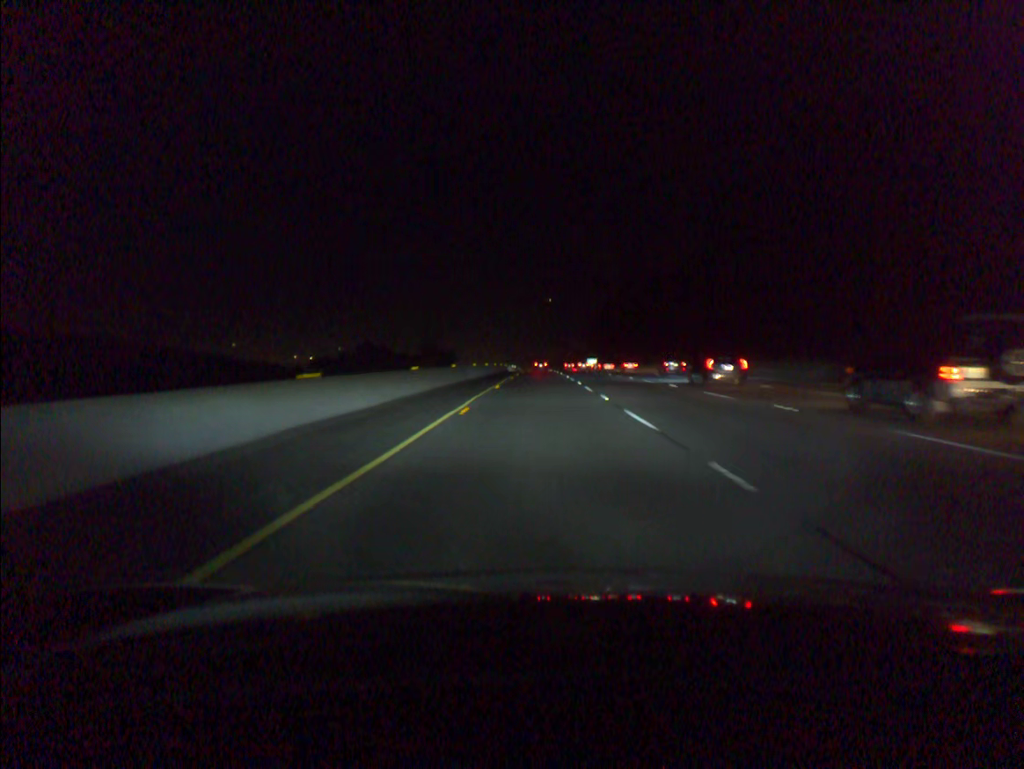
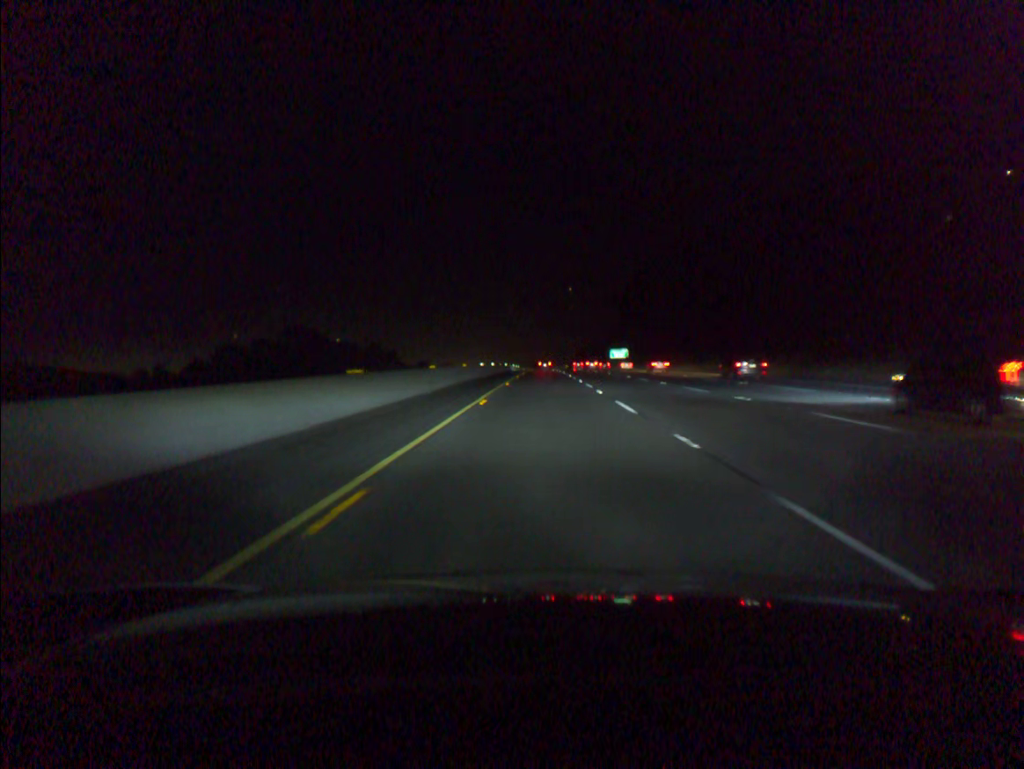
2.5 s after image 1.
(-0.3, +83.7) m; 0°
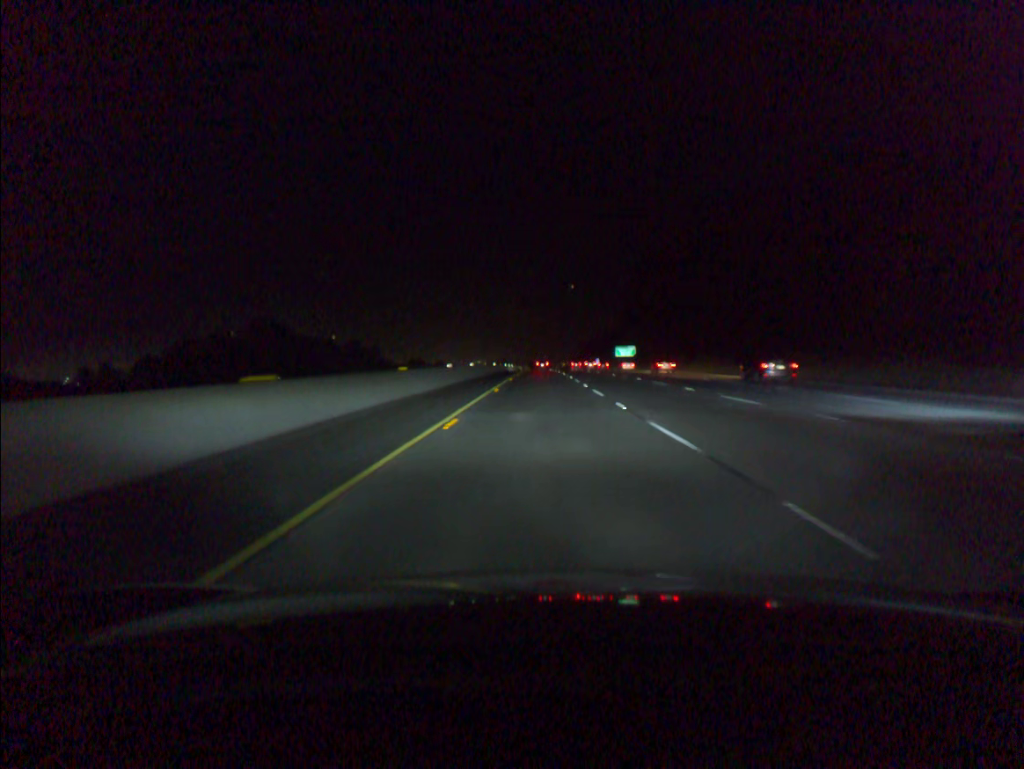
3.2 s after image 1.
(0.0, +21.4) m; 0°
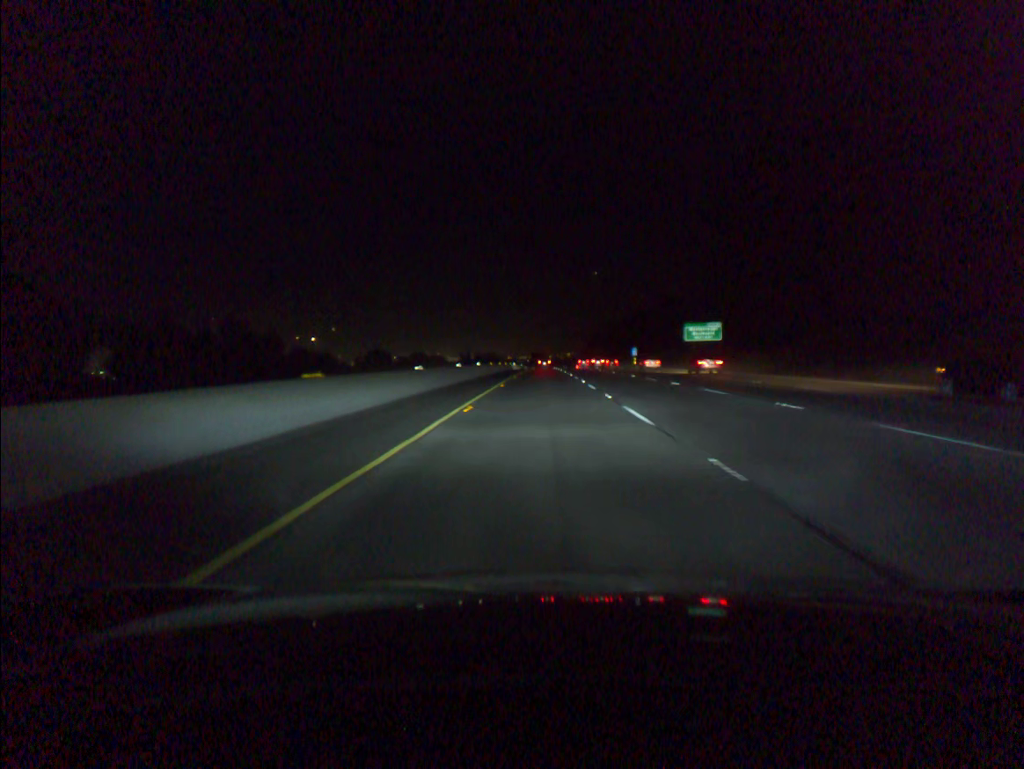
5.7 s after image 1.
(0.0, +84.2) m; 0°
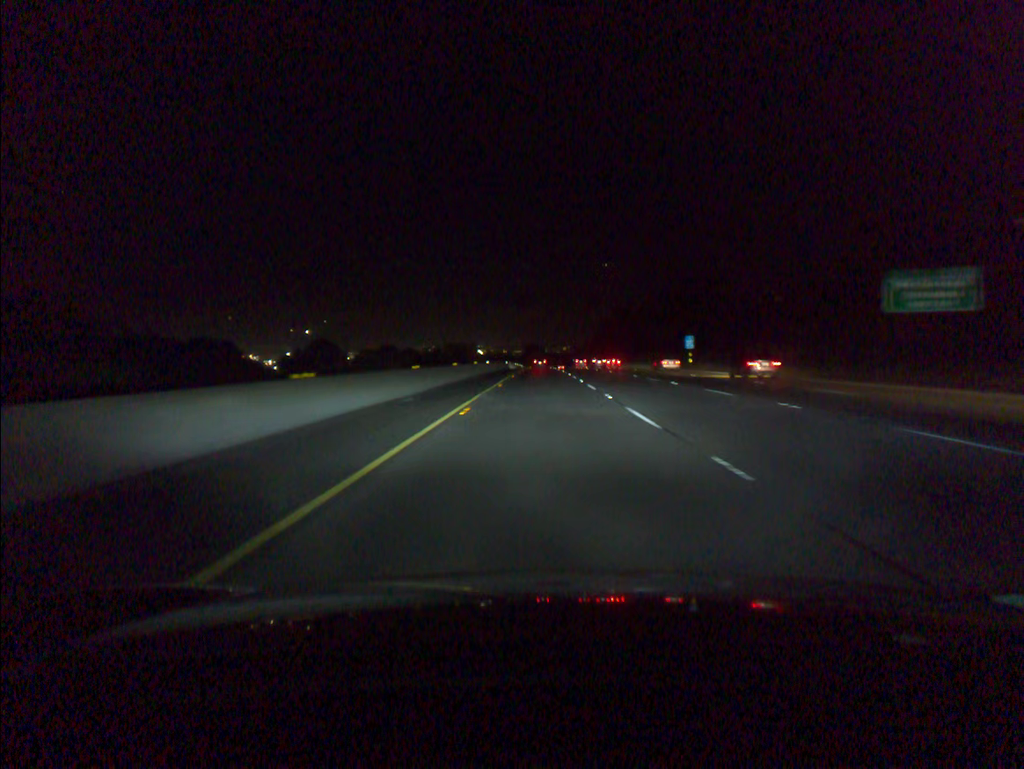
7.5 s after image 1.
(0.0, +59.3) m; 0°
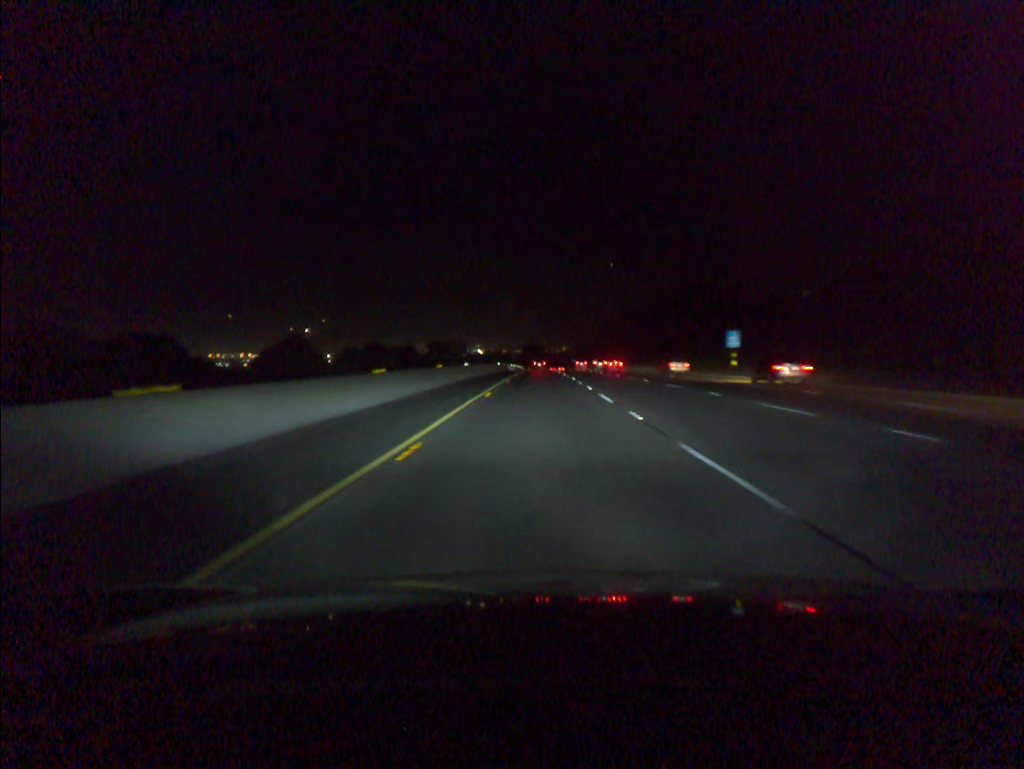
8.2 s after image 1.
(0.0, +21.4) m; 0°
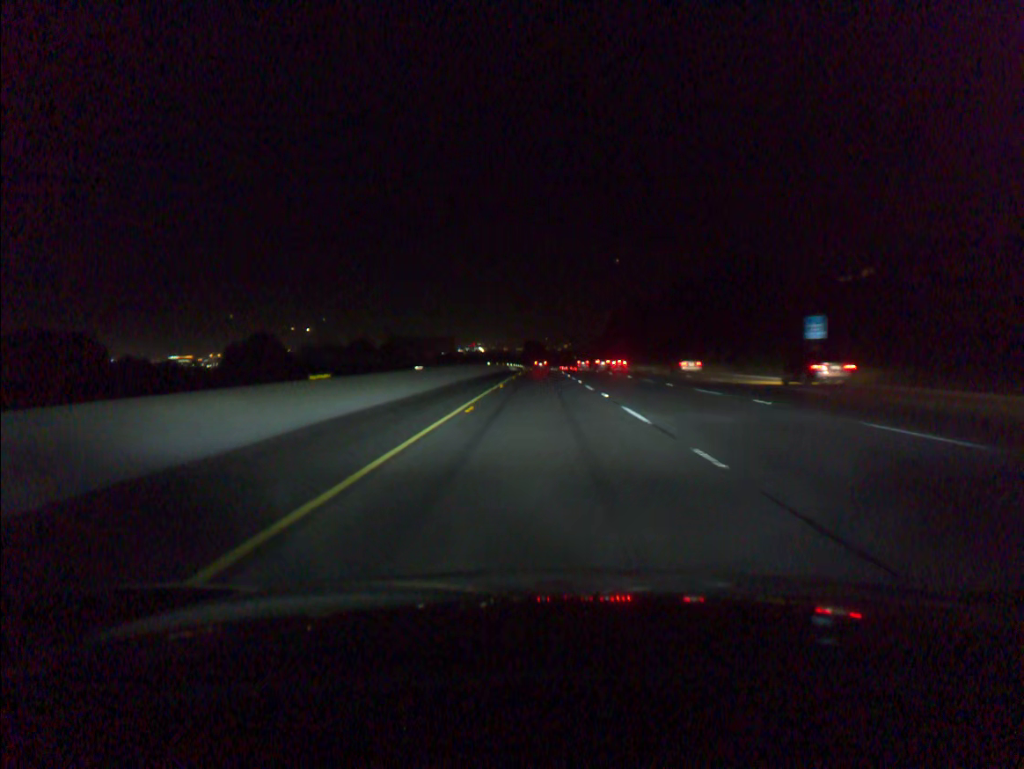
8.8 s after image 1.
(0.0, +21.4) m; 0°
